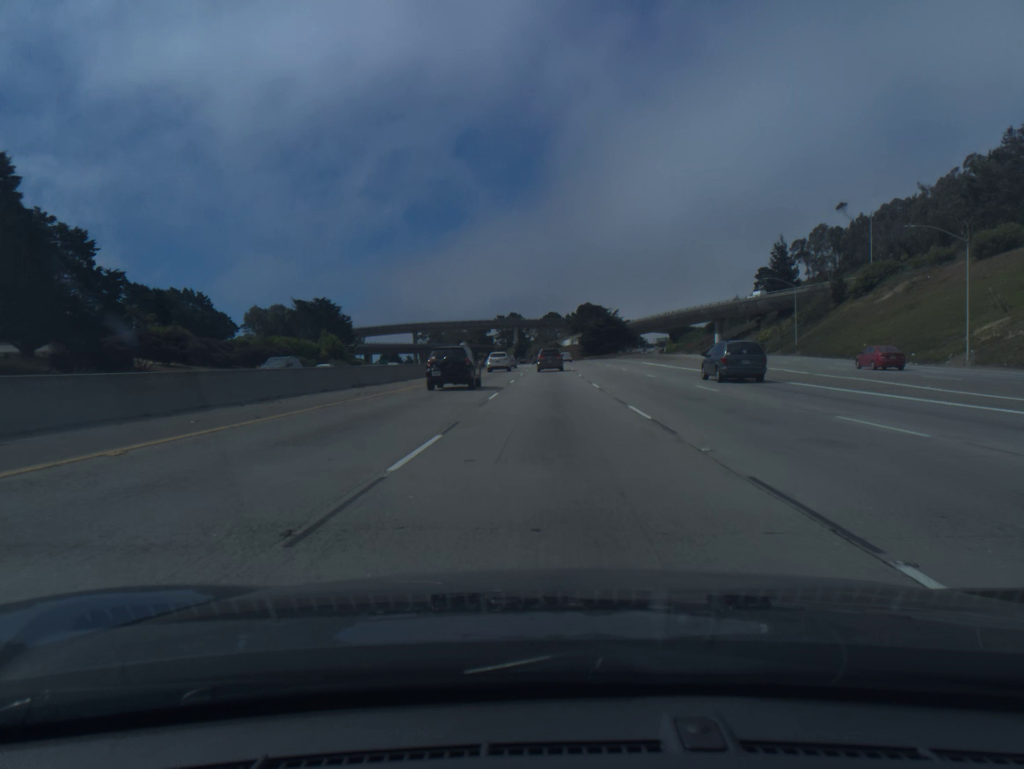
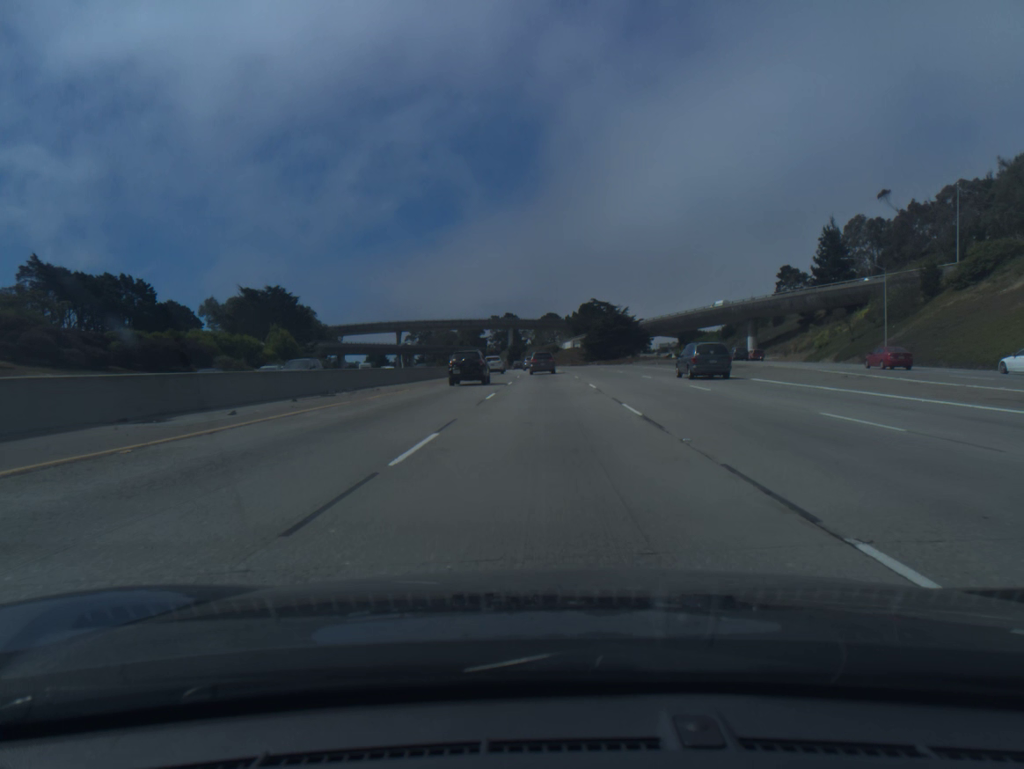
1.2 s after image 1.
(0.0, +28.7) m; 0°
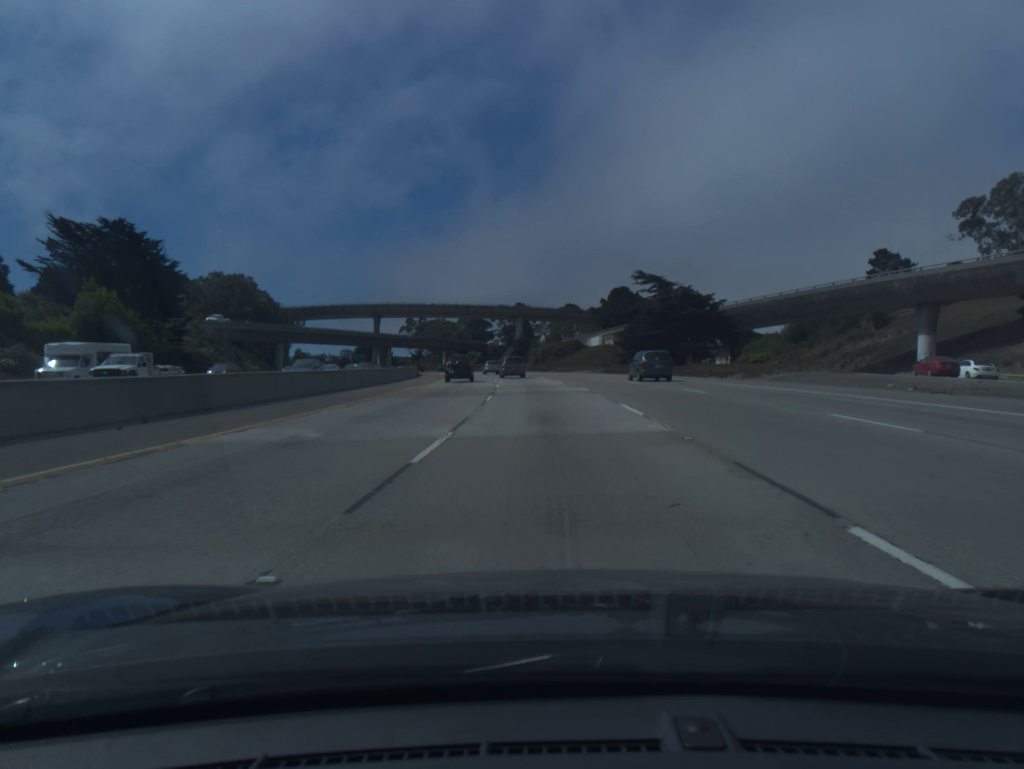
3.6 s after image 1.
(-0.3, +58.0) m; -1°
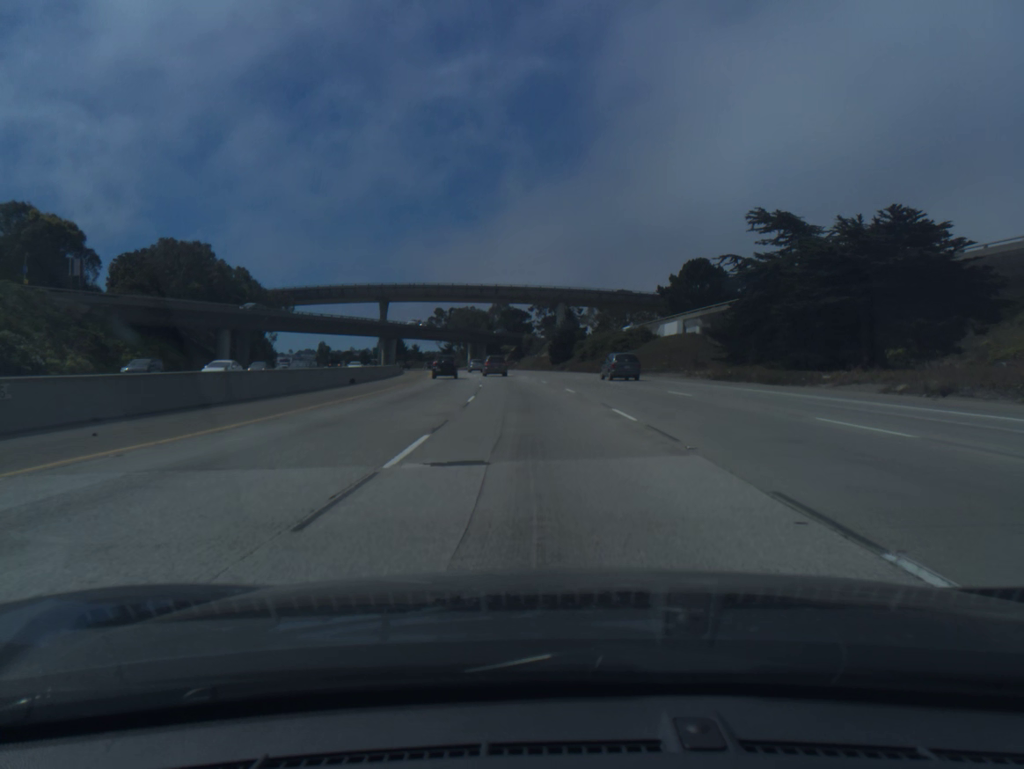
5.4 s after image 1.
(-0.9, +44.3) m; -3°
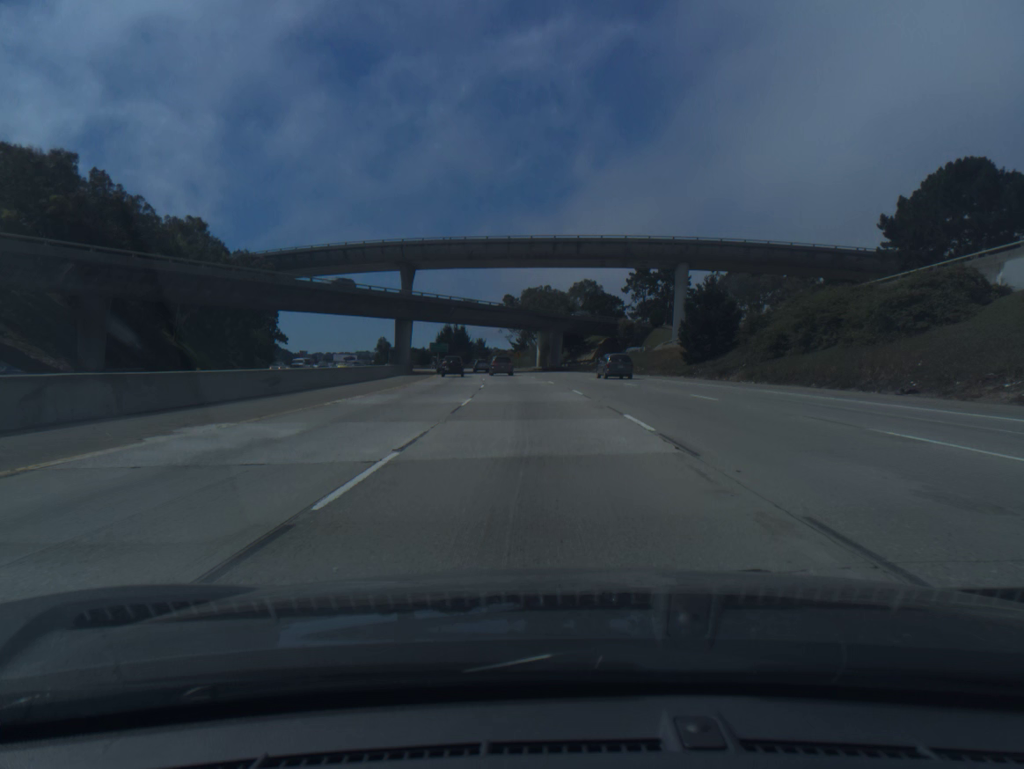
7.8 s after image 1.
(-3.2, +60.7) m; -6°
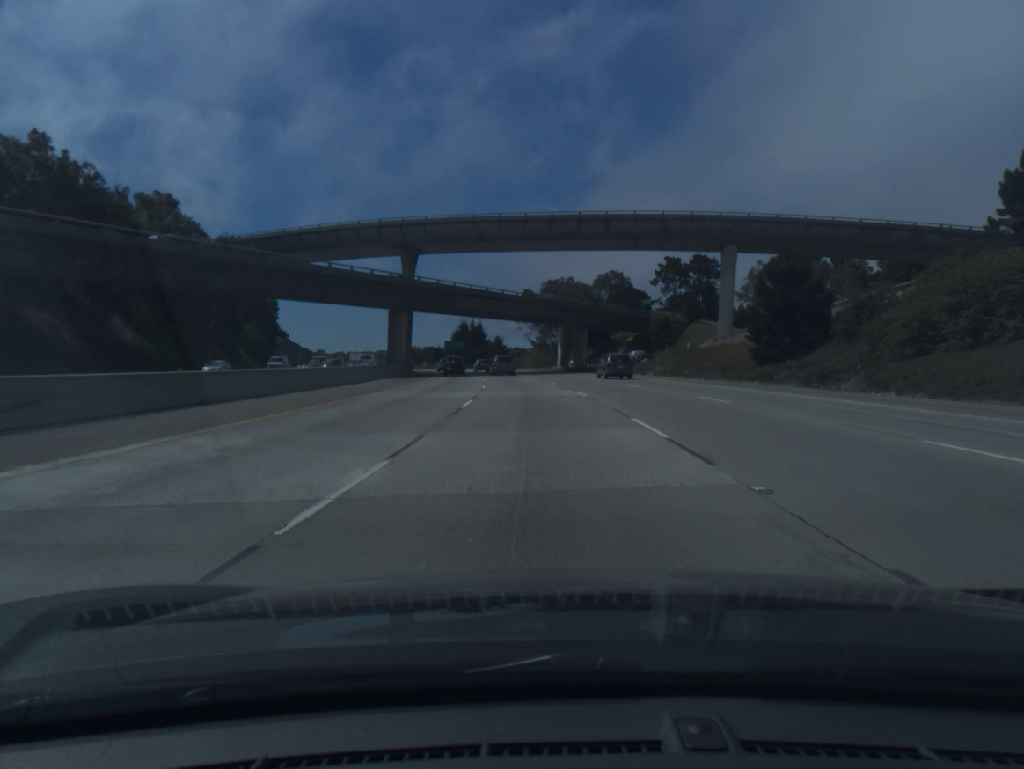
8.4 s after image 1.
(-0.2, +15.5) m; -2°
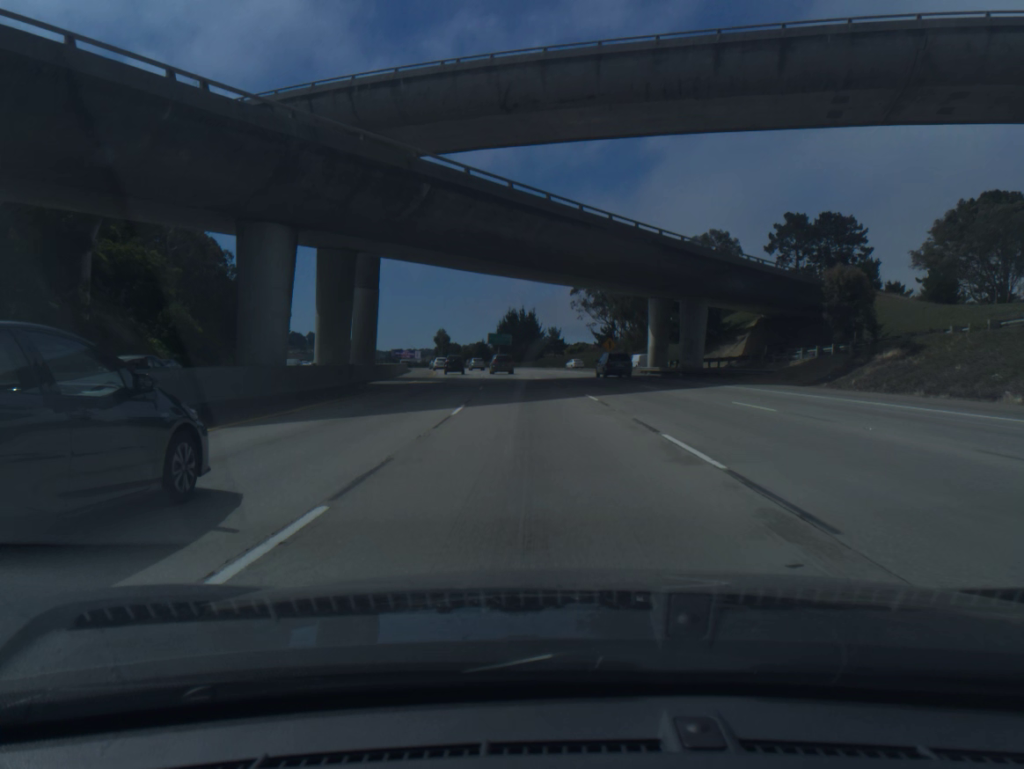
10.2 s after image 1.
(-1.8, +47.2) m; -4°
